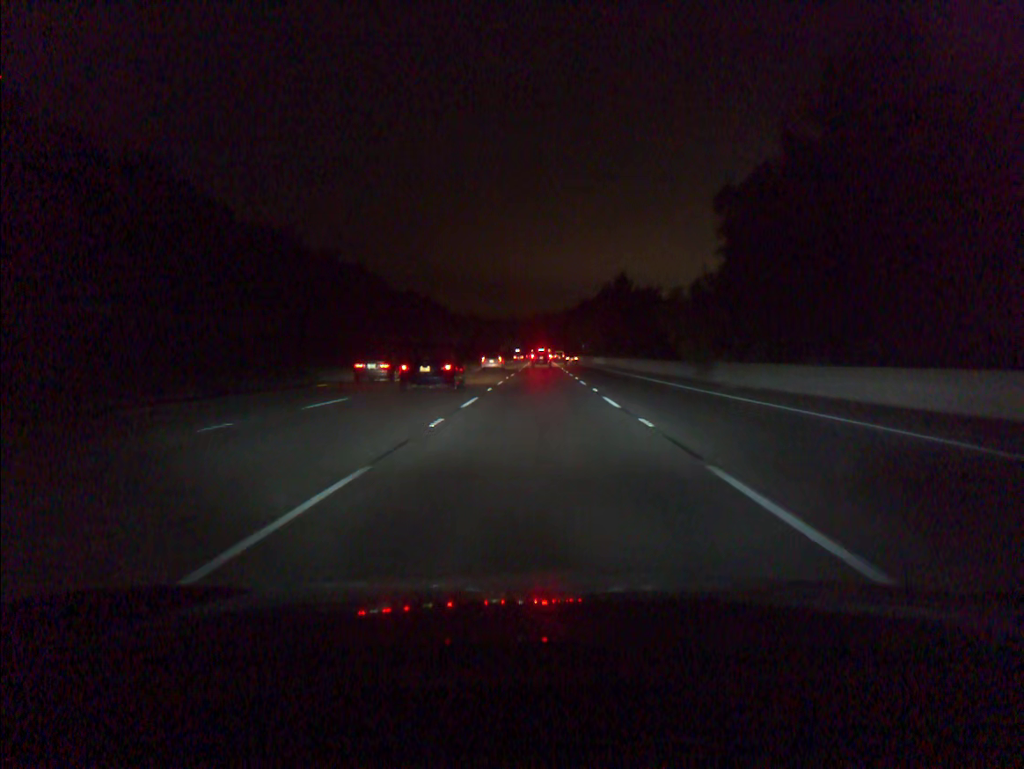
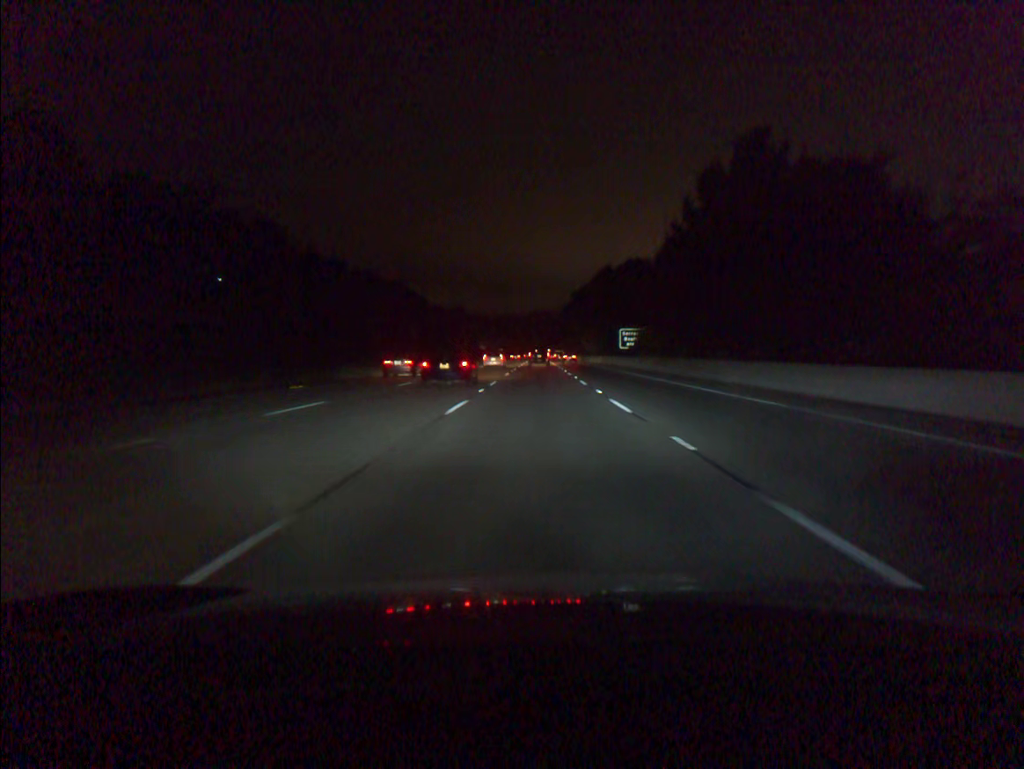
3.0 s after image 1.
(-0.1, +90.2) m; 0°
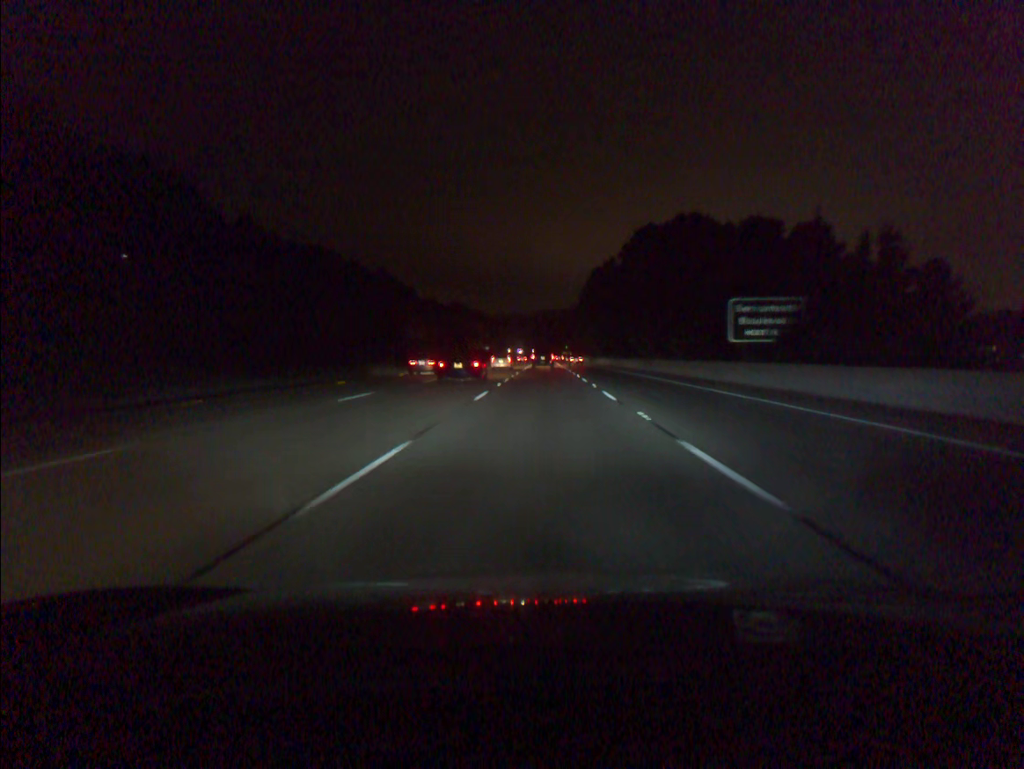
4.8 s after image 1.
(-0.2, +53.4) m; 0°
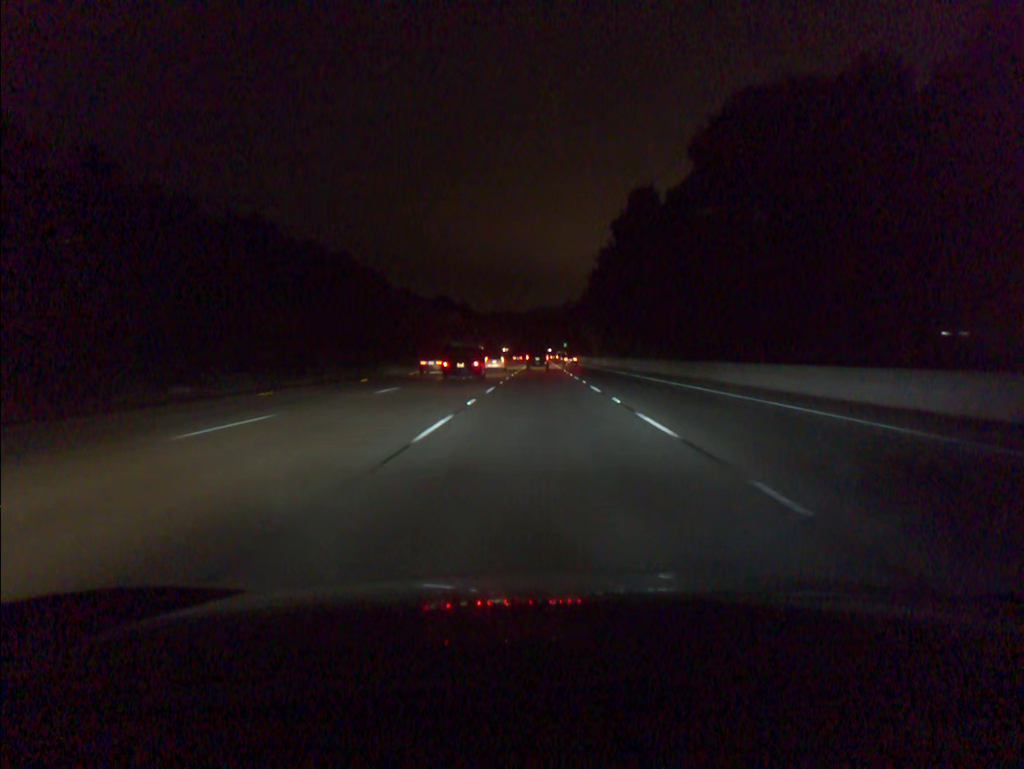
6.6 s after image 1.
(+0.1, +53.1) m; 0°
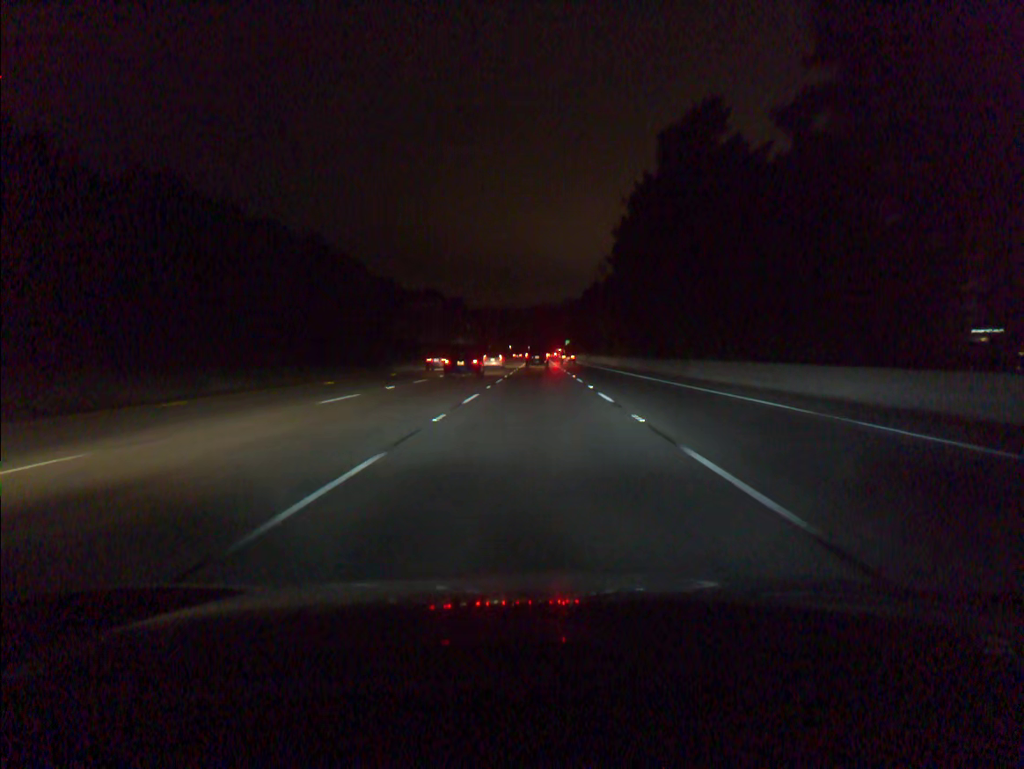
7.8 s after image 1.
(+0.1, +35.2) m; 0°
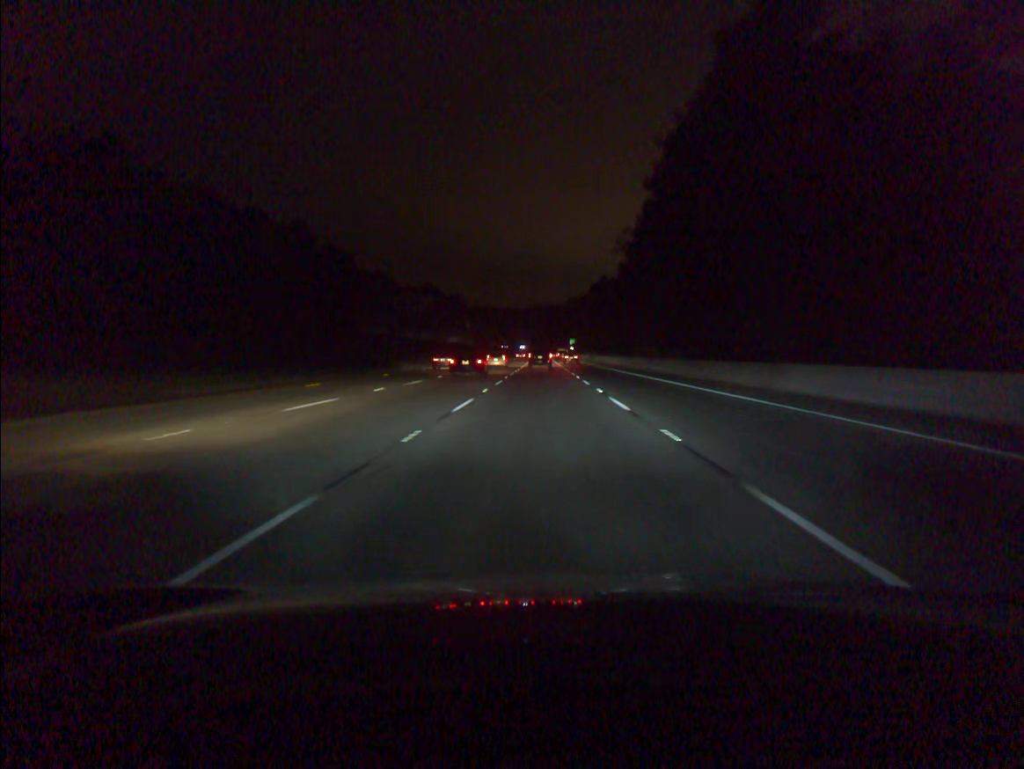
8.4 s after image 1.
(0.0, +17.6) m; 0°
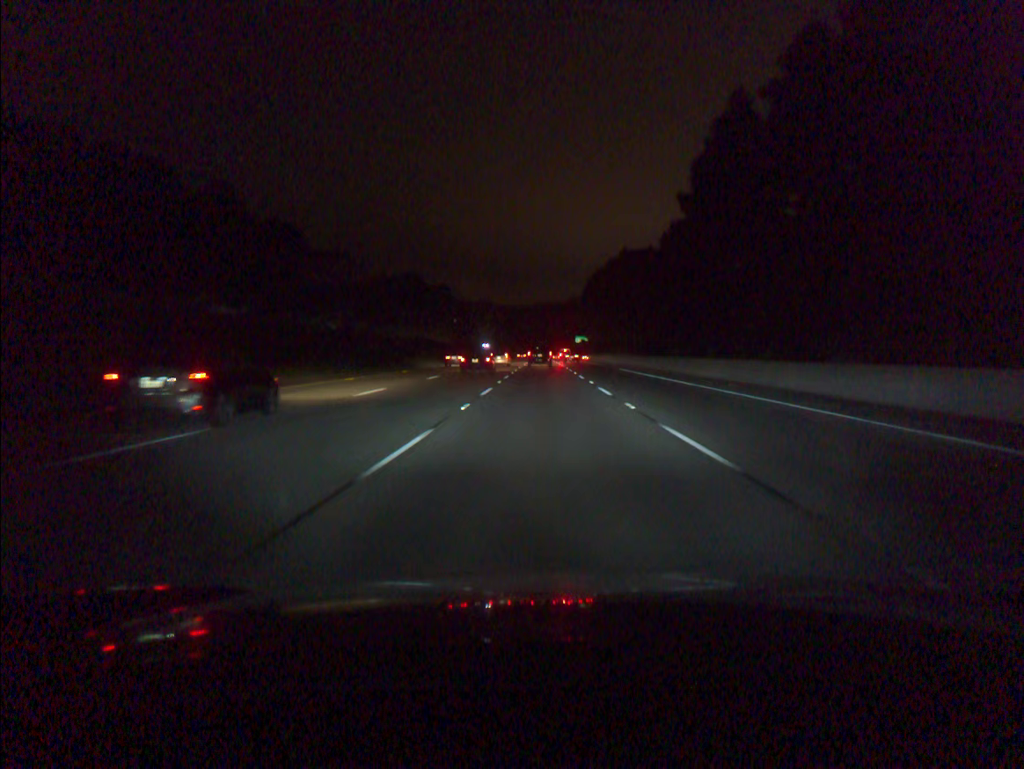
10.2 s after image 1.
(-0.1, +52.6) m; 0°
